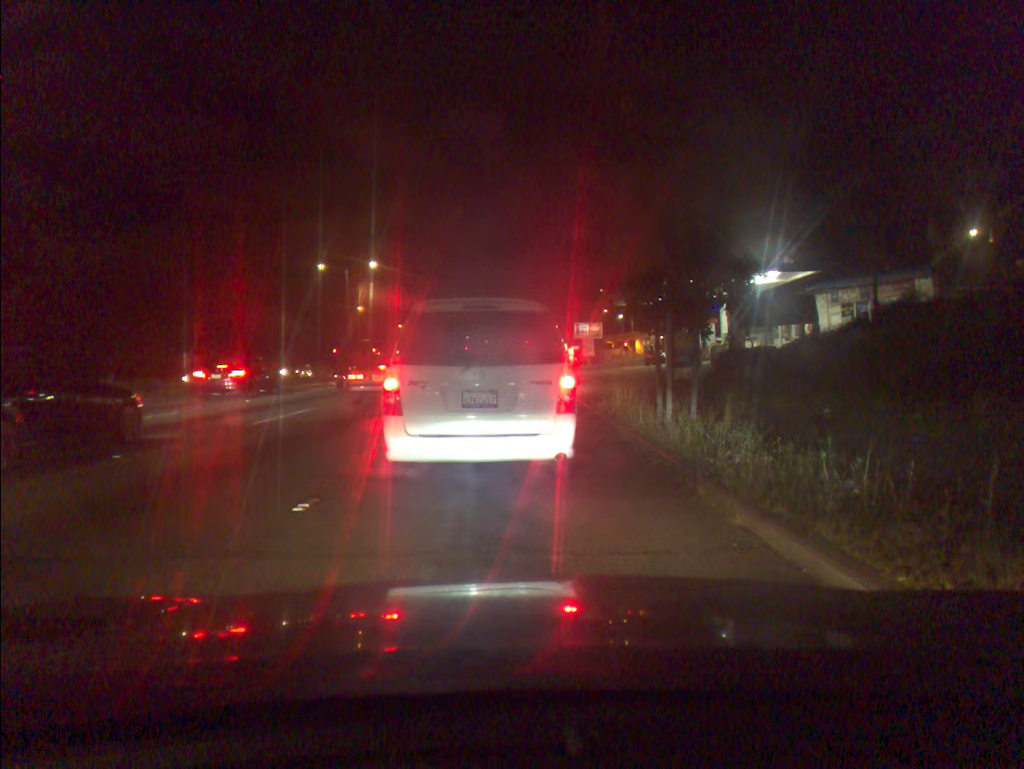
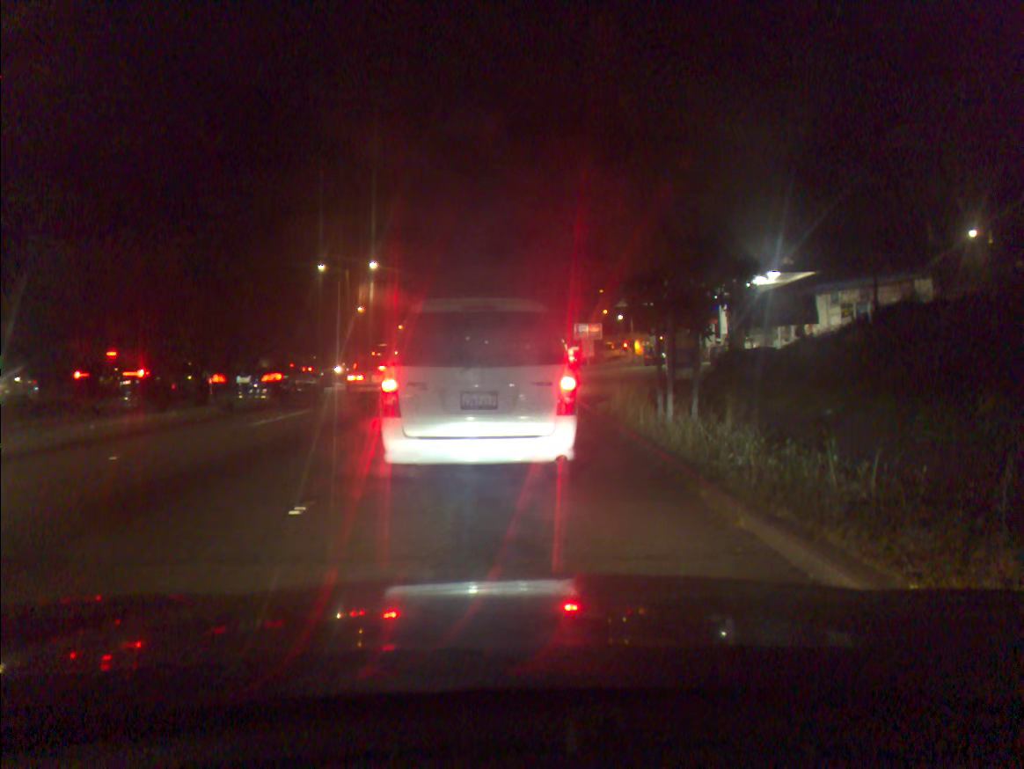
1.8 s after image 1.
(0.0, +0.1) m; 0°
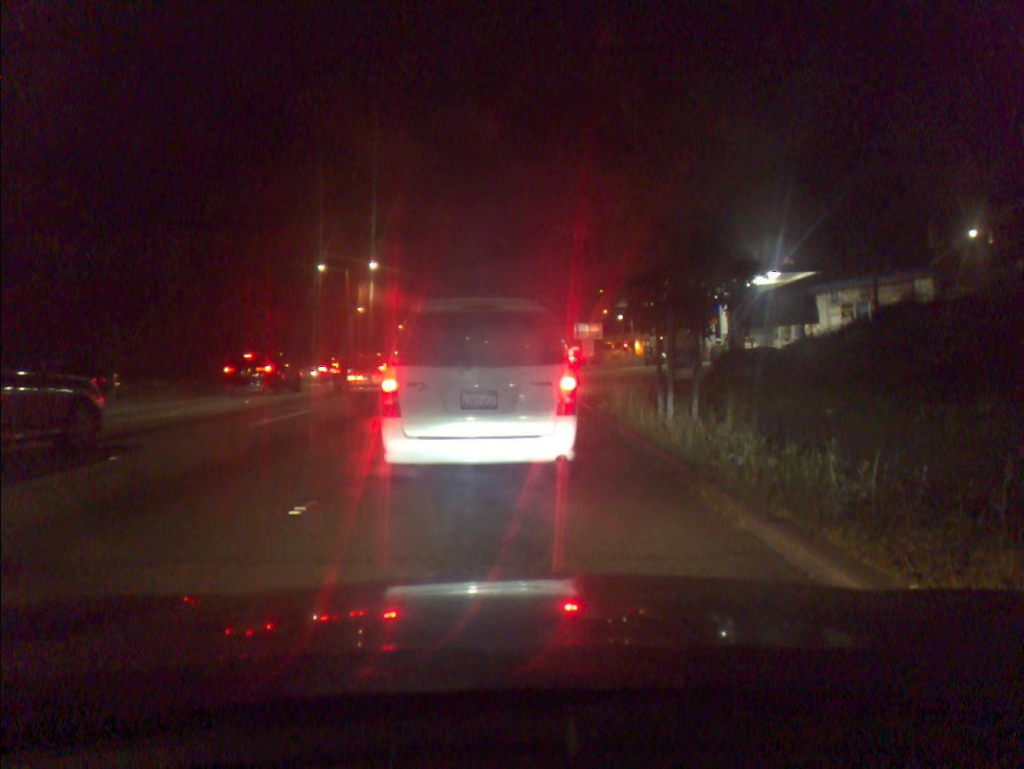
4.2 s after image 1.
(0.0, 0.0) m; 0°
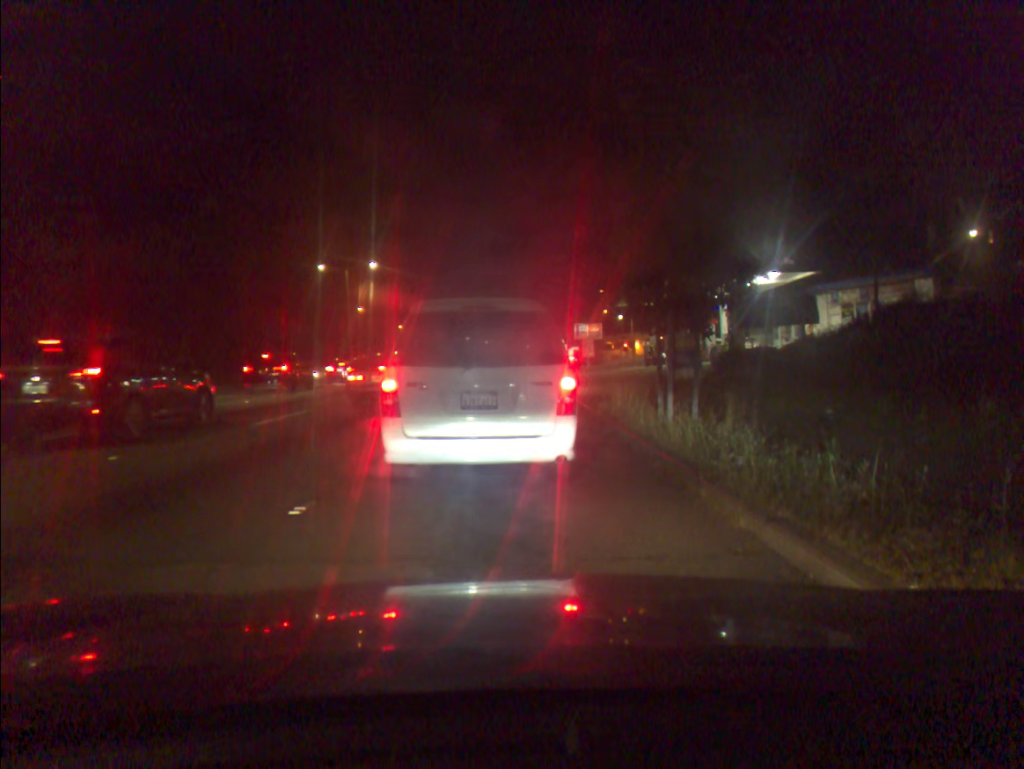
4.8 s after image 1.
(0.0, 0.0) m; 0°
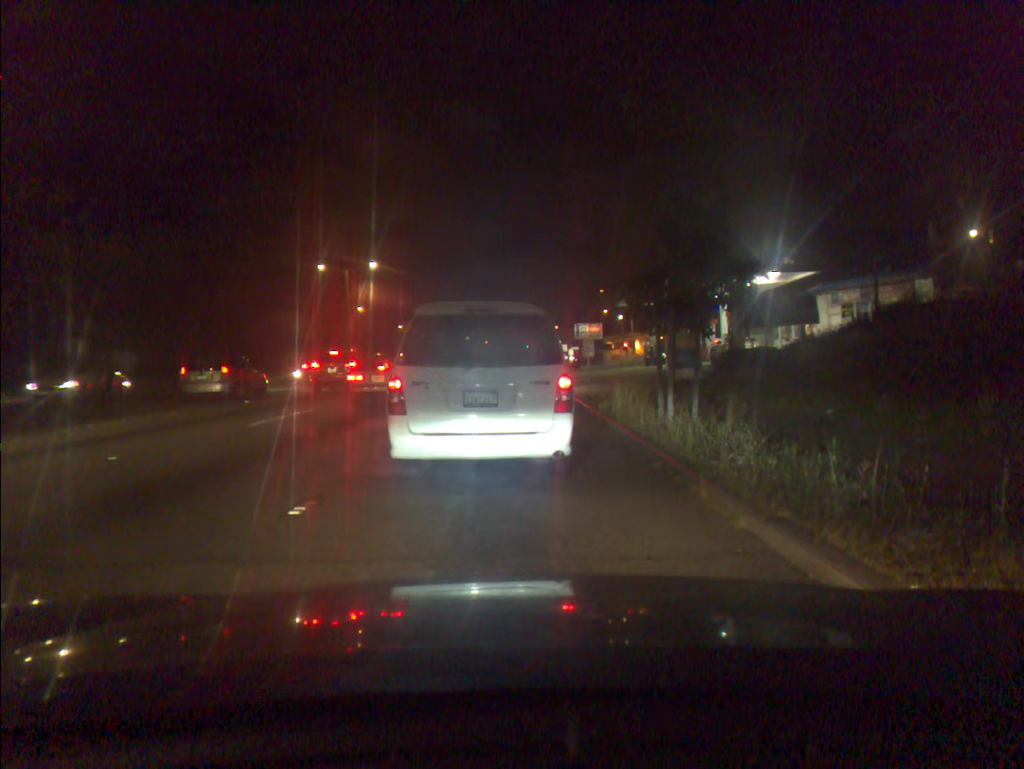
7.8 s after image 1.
(0.0, -0.1) m; 0°
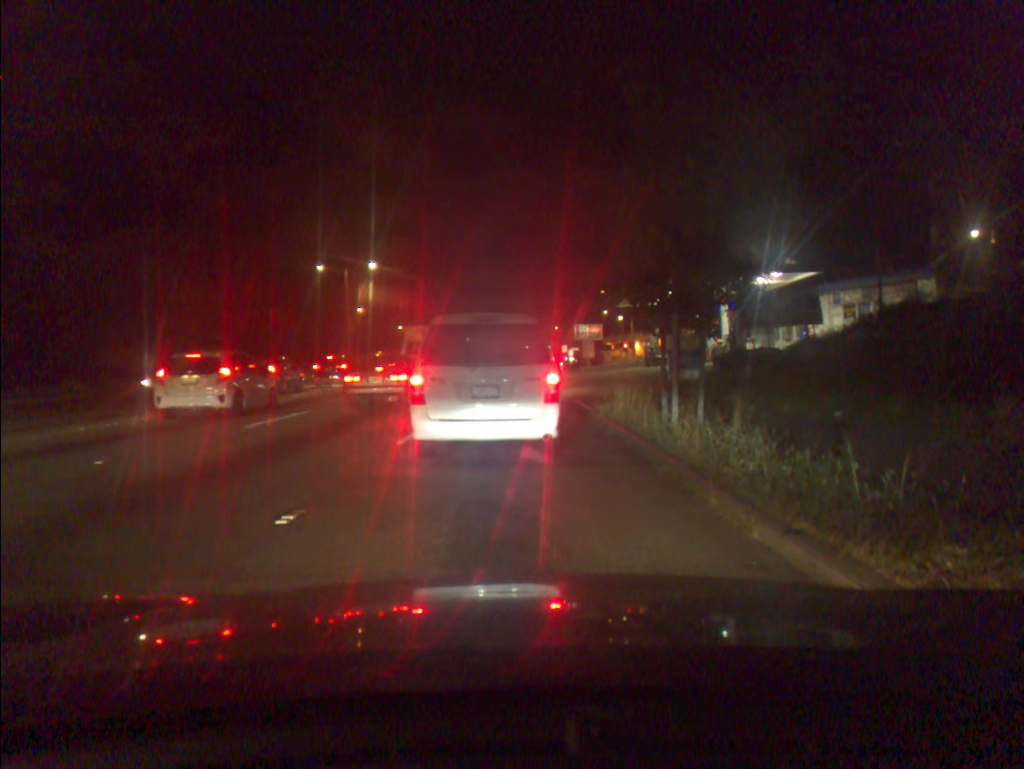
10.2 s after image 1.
(0.0, +0.3) m; 0°
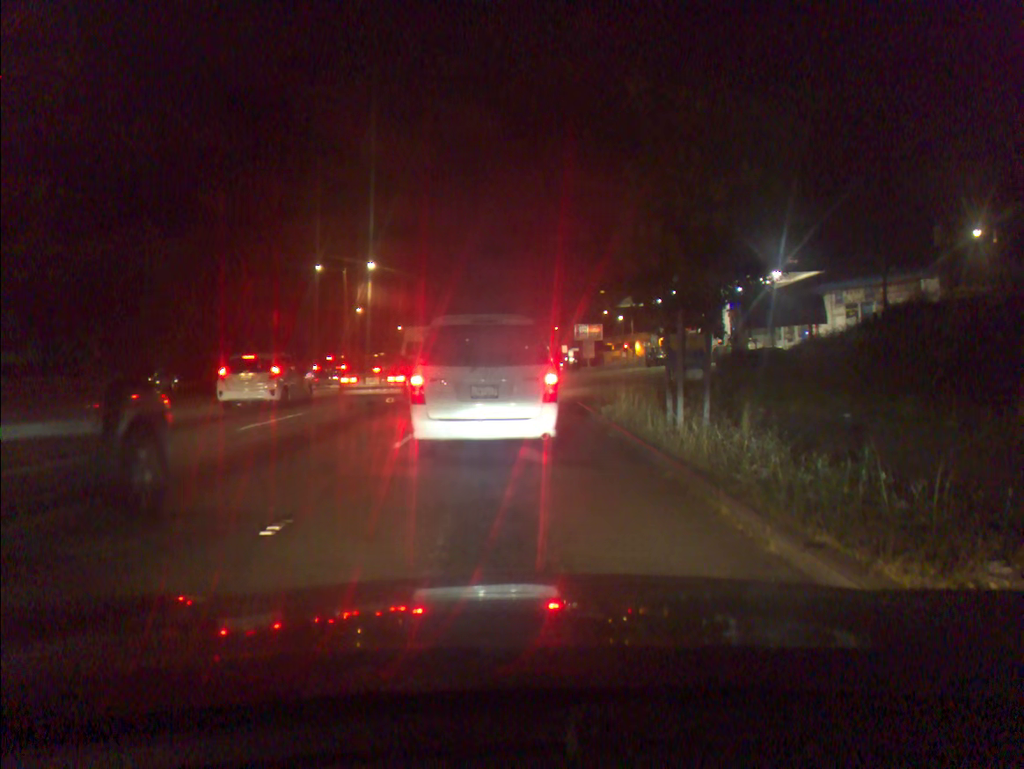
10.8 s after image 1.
(0.0, +0.3) m; 0°
